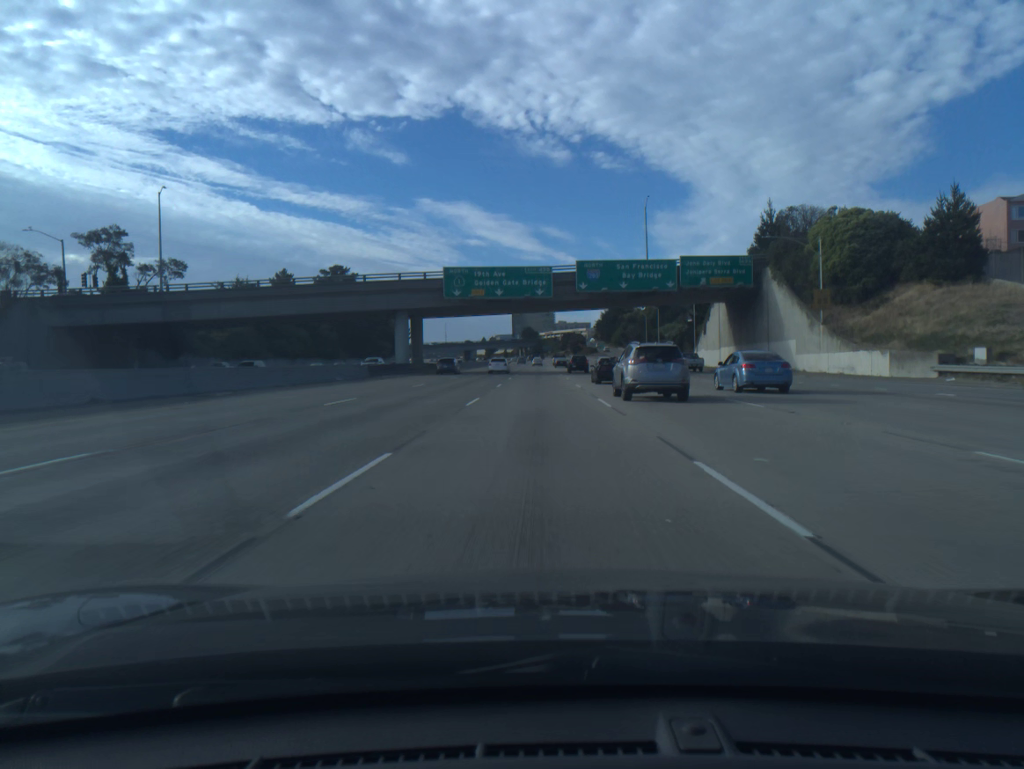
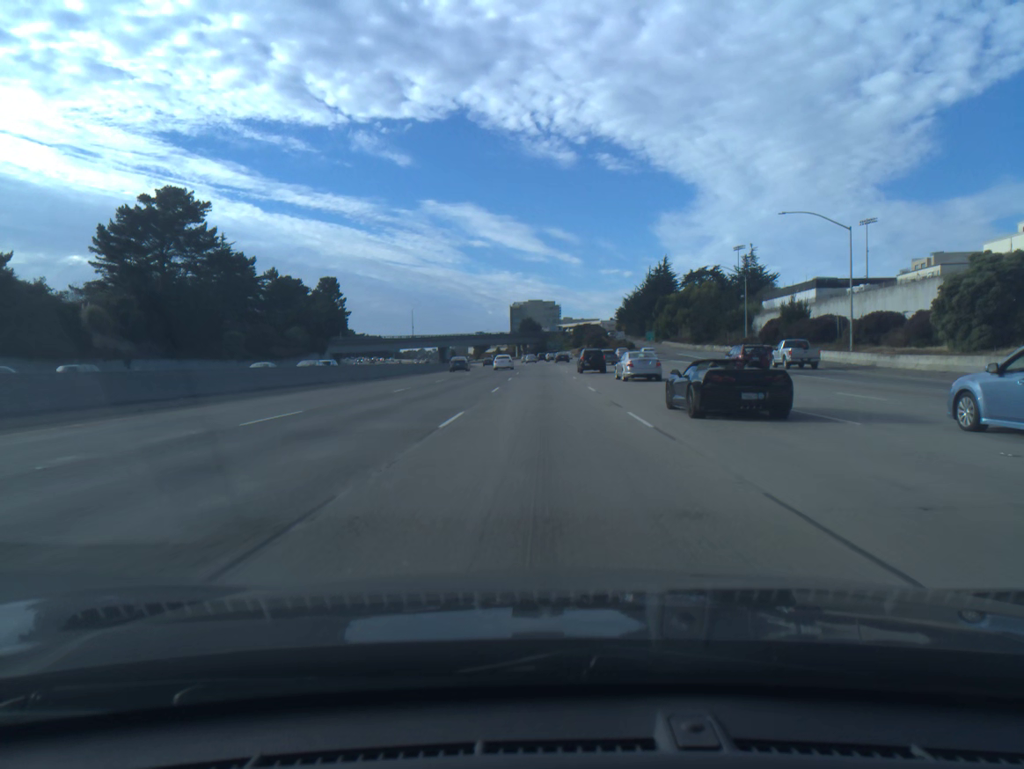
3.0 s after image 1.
(-0.3, +91.7) m; 0°
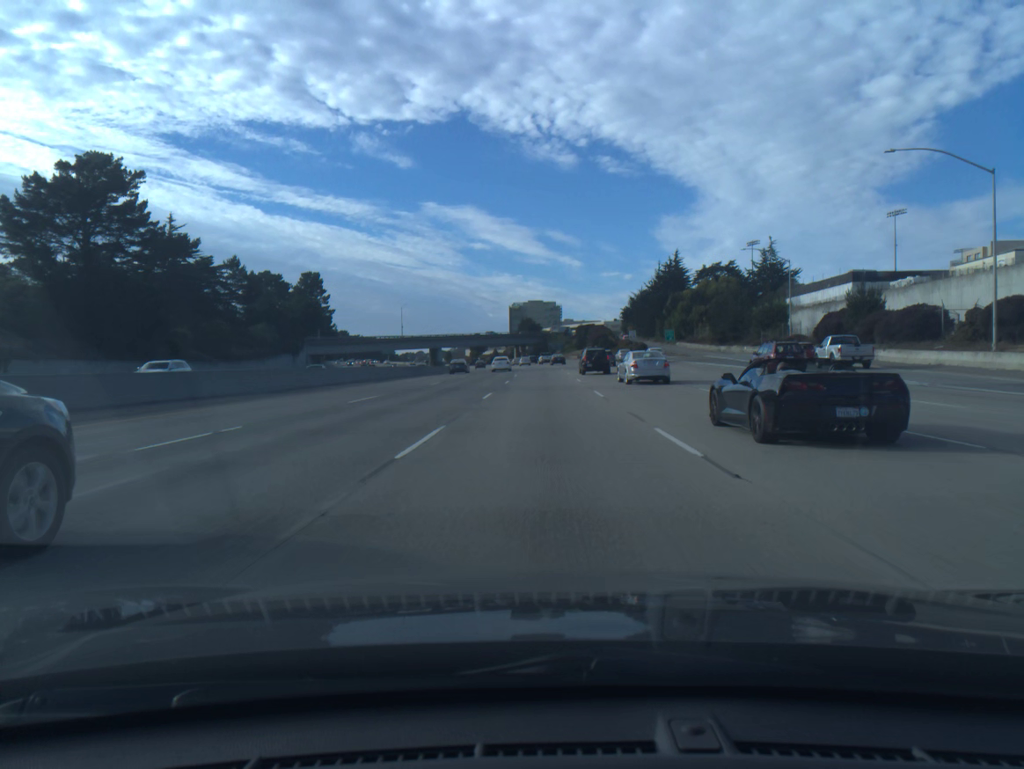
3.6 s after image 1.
(0.0, +18.4) m; 0°
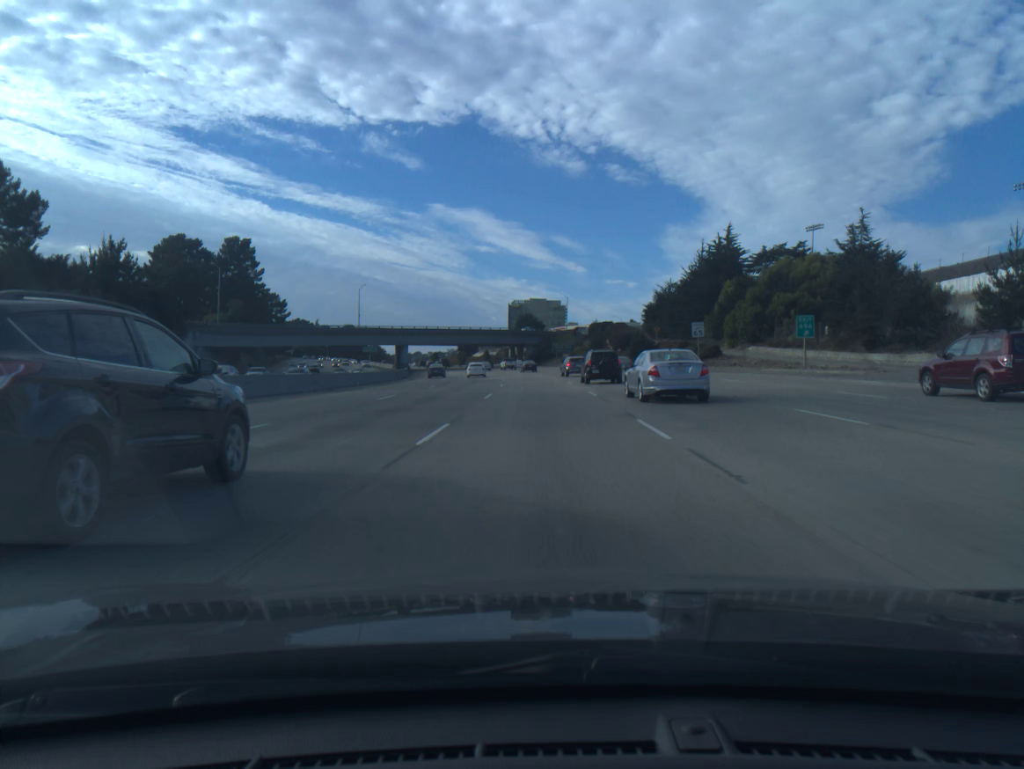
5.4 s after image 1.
(0.0, +55.1) m; 0°
